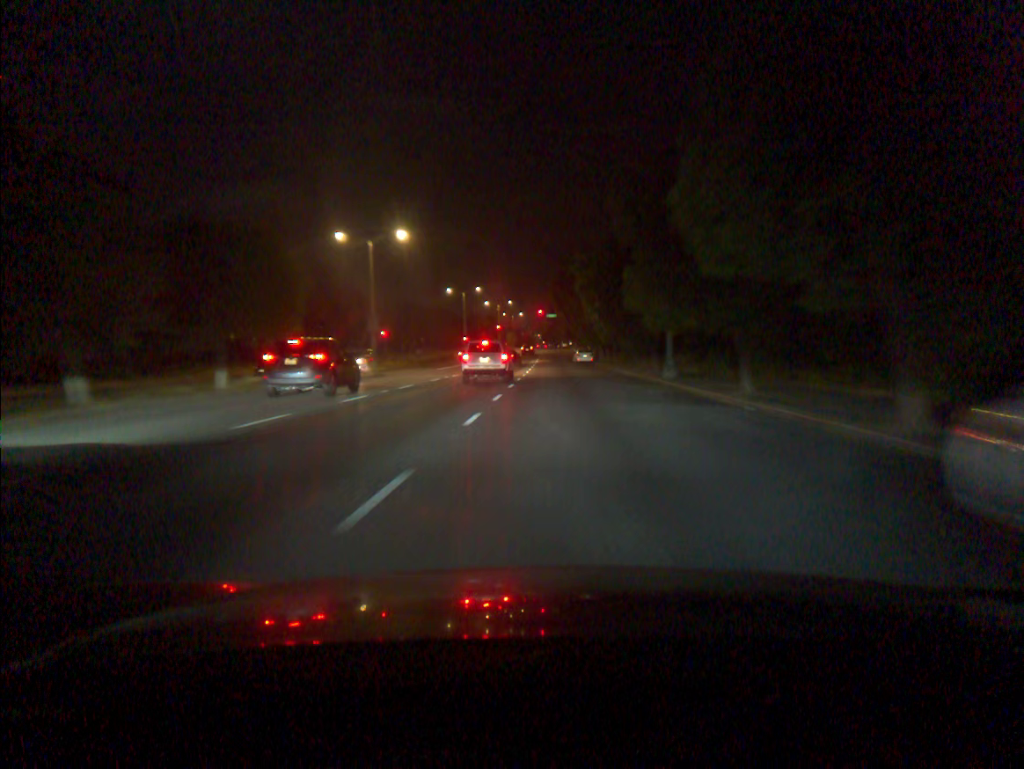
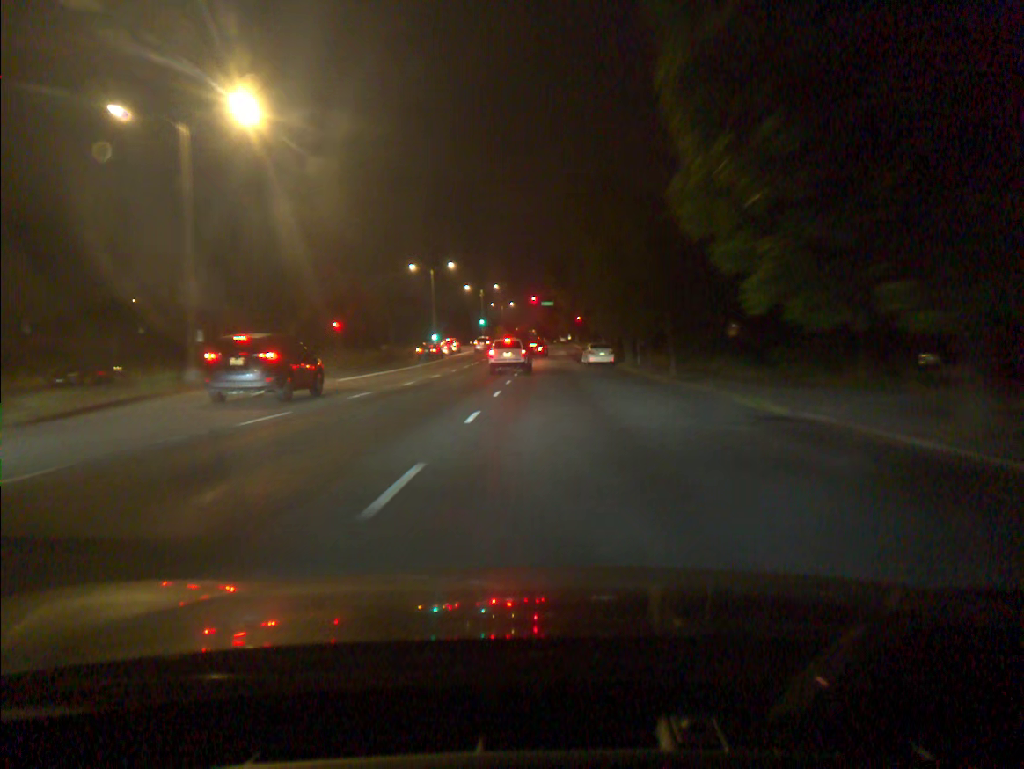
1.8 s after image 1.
(+0.2, +28.2) m; +1°
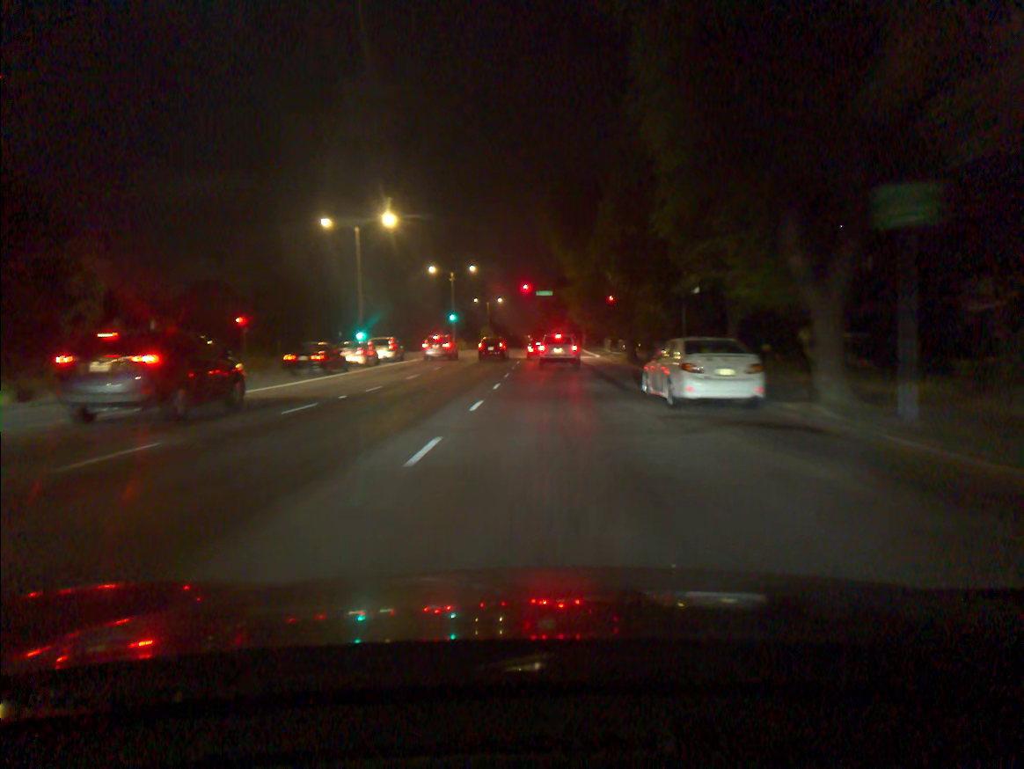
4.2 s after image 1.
(+0.1, +33.9) m; 0°
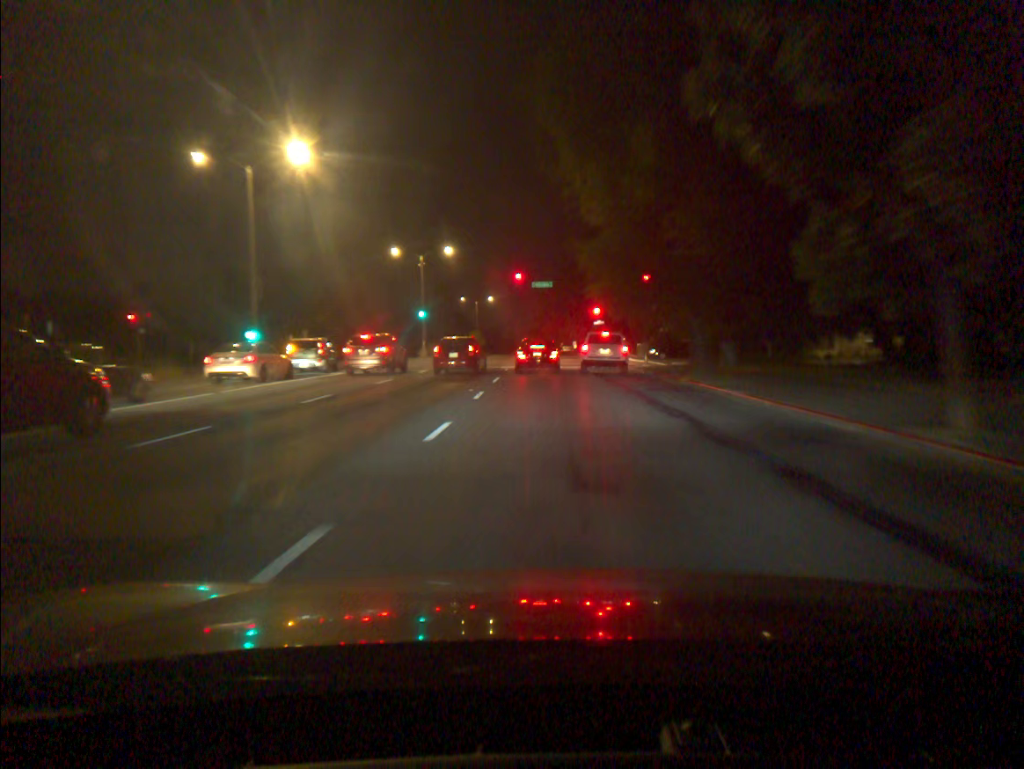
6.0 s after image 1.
(-0.1, +20.0) m; 0°
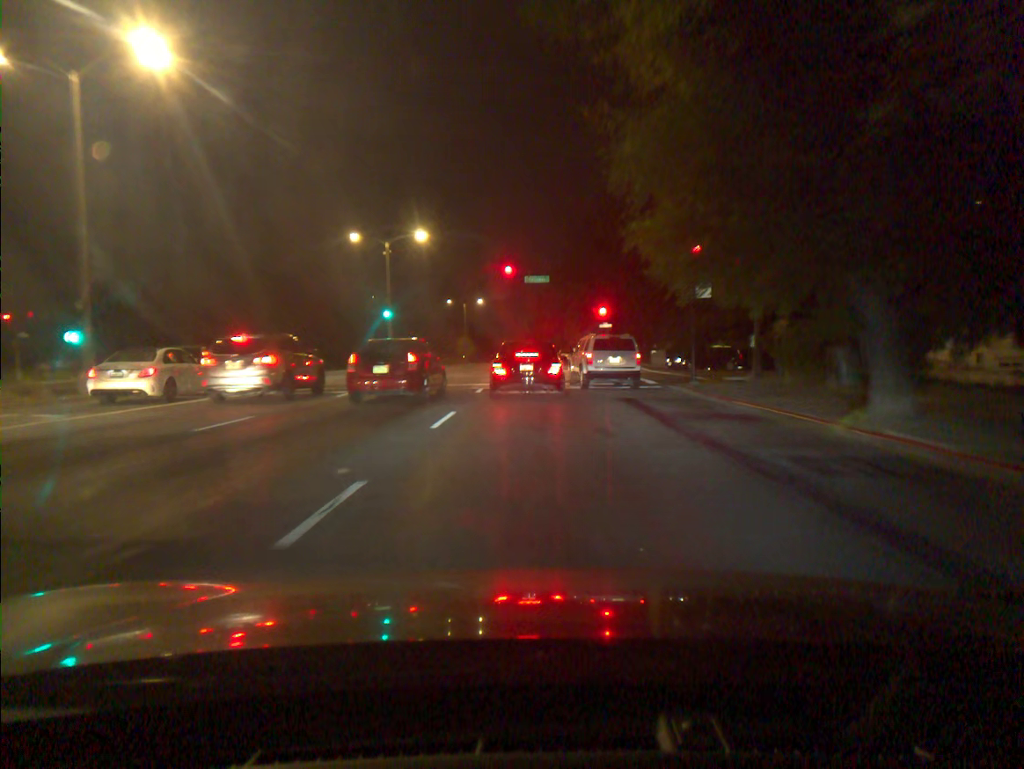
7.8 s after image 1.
(+0.1, +12.9) m; +1°
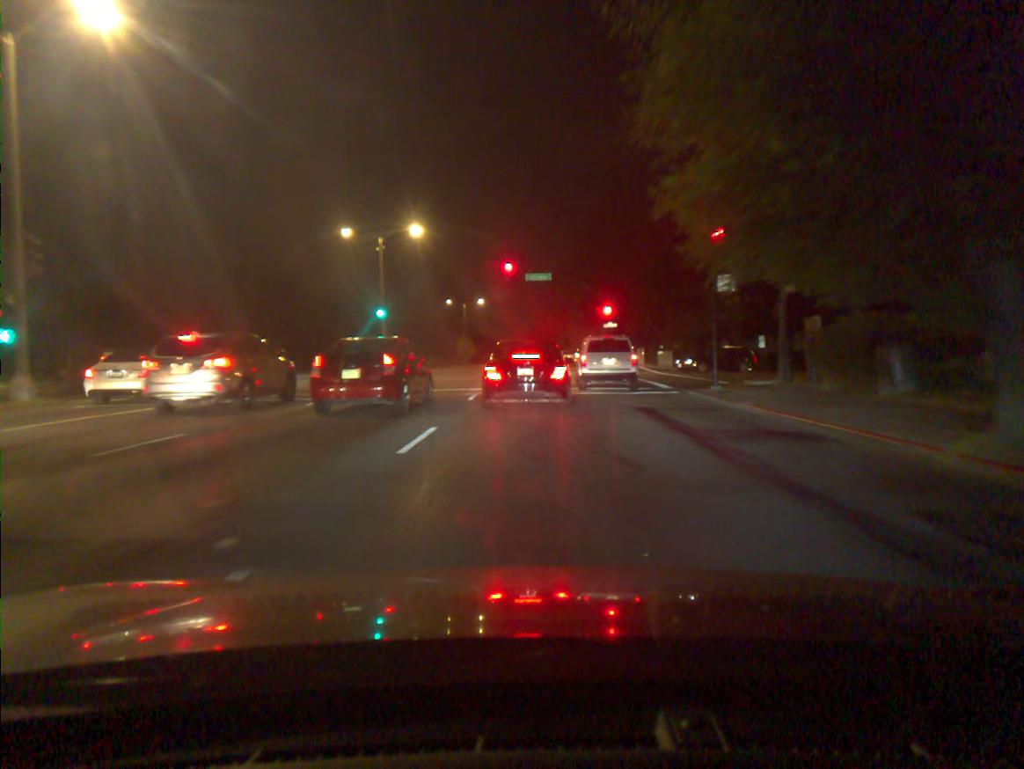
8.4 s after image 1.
(0.0, +2.9) m; 0°
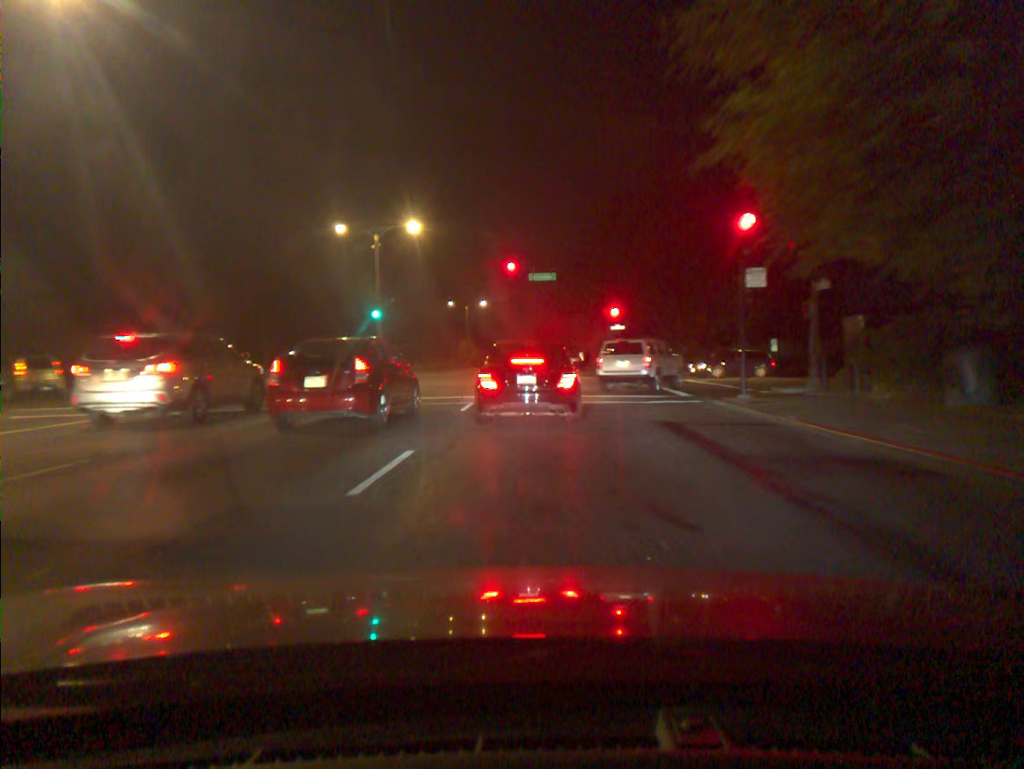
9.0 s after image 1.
(0.0, +2.5) m; 0°
